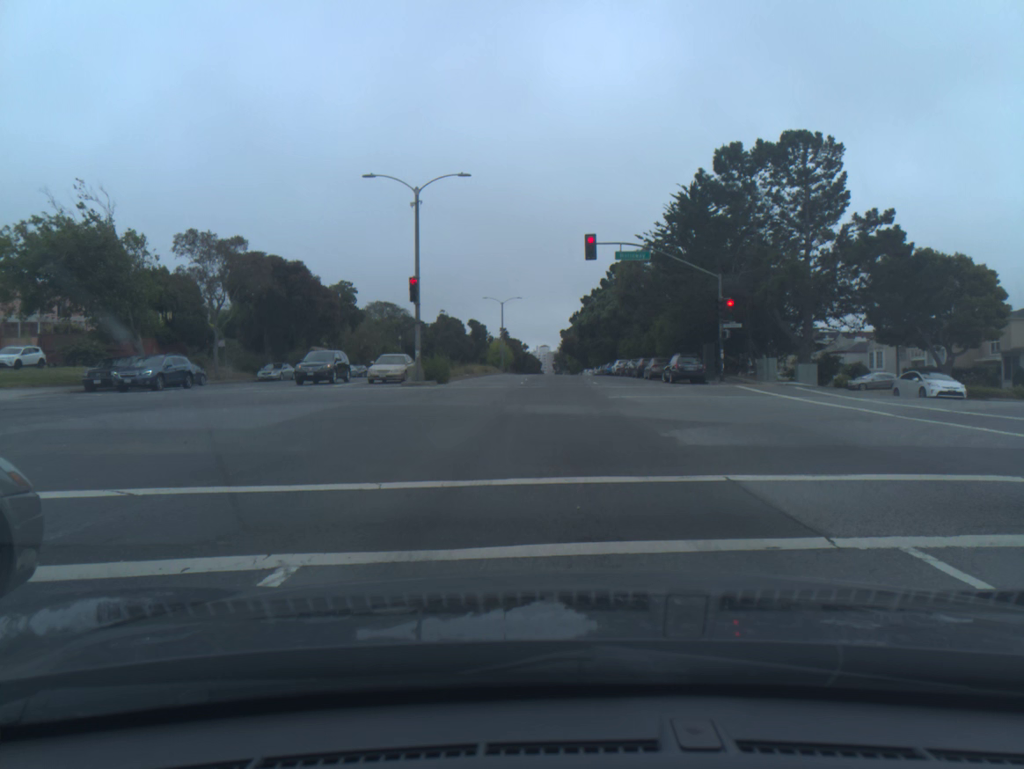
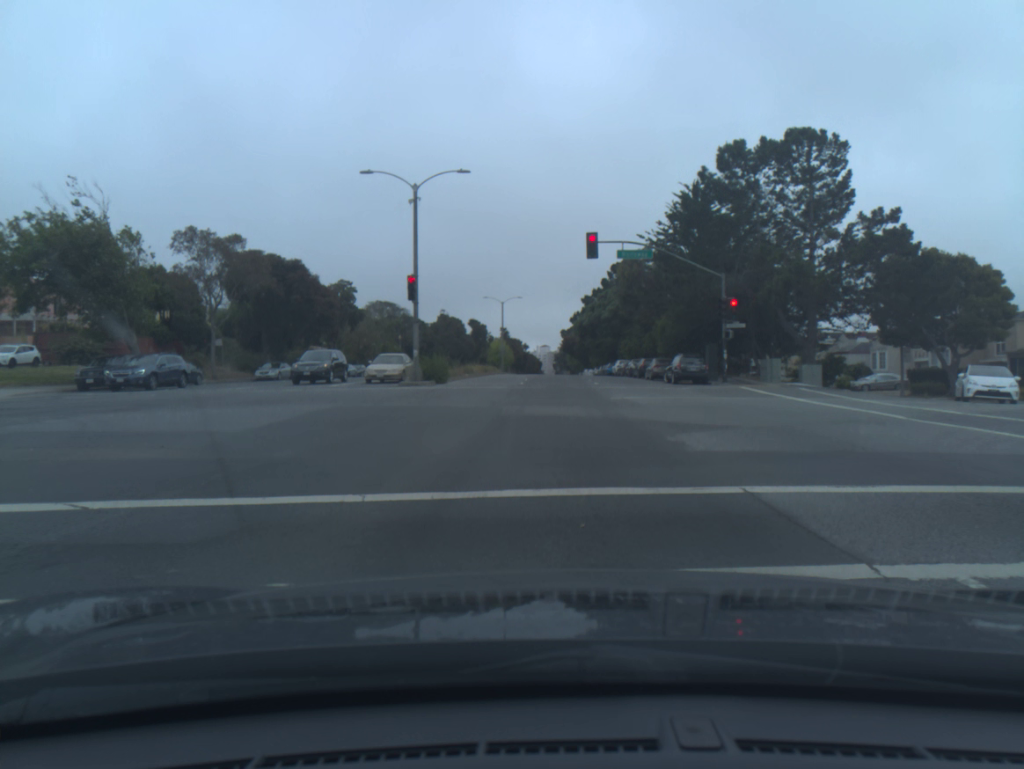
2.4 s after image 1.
(0.0, +0.7) m; 0°
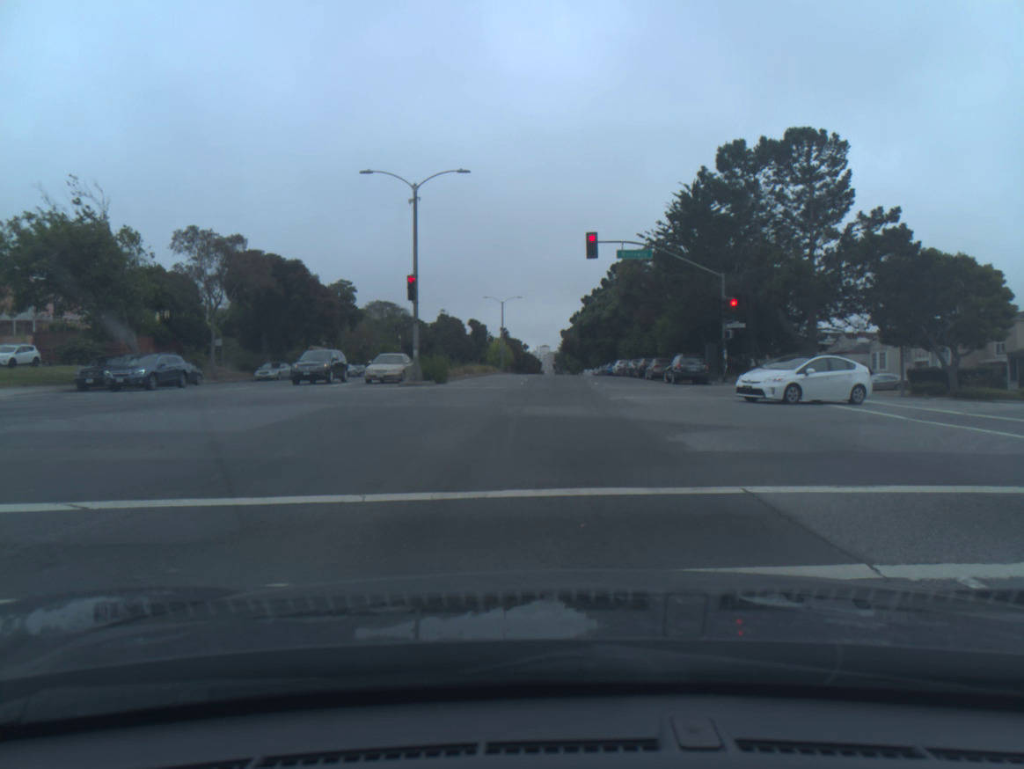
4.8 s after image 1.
(0.0, 0.0) m; 0°
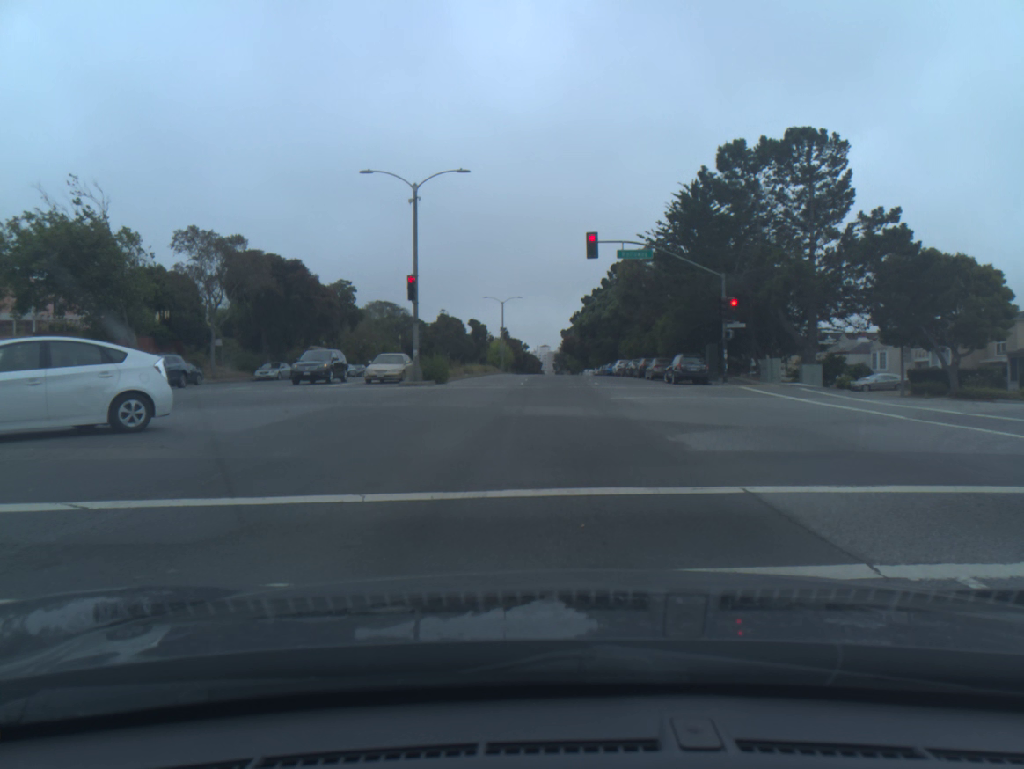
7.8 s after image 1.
(0.0, 0.0) m; 0°
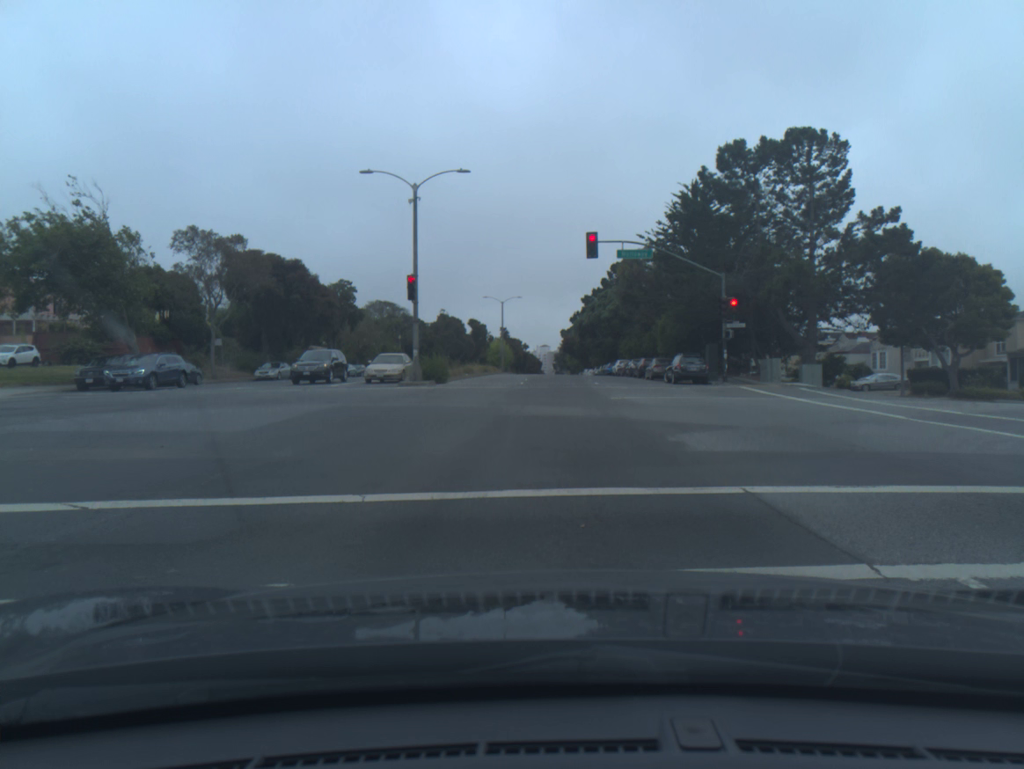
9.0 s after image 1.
(0.0, 0.0) m; 0°
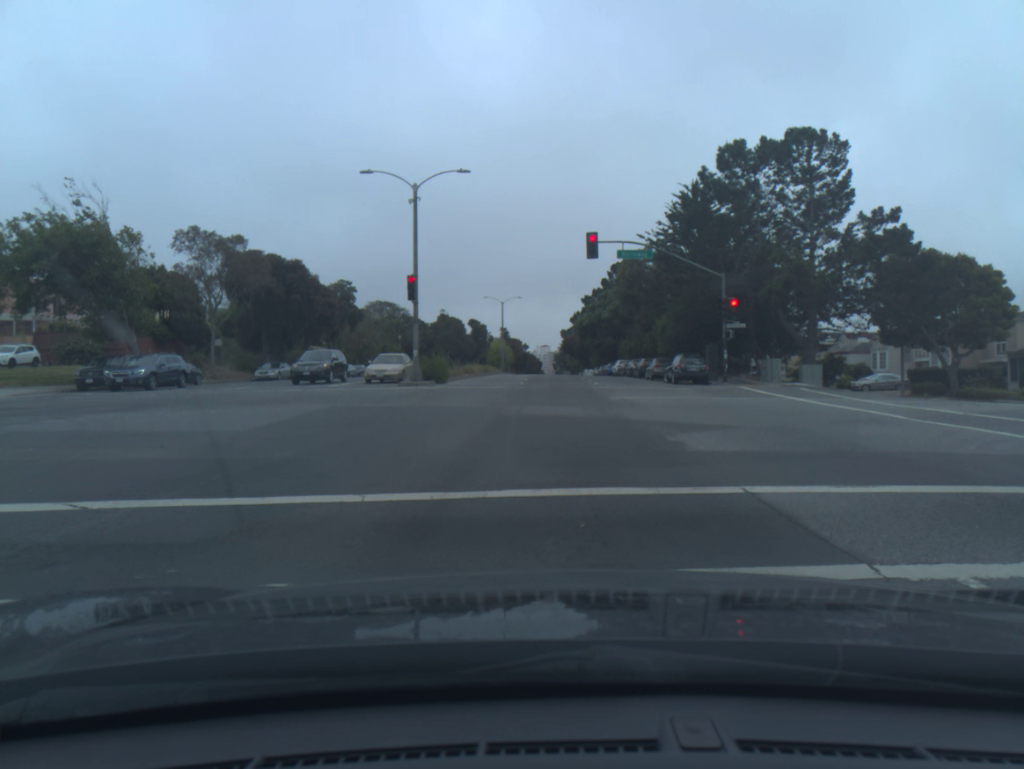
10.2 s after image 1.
(0.0, 0.0) m; 0°
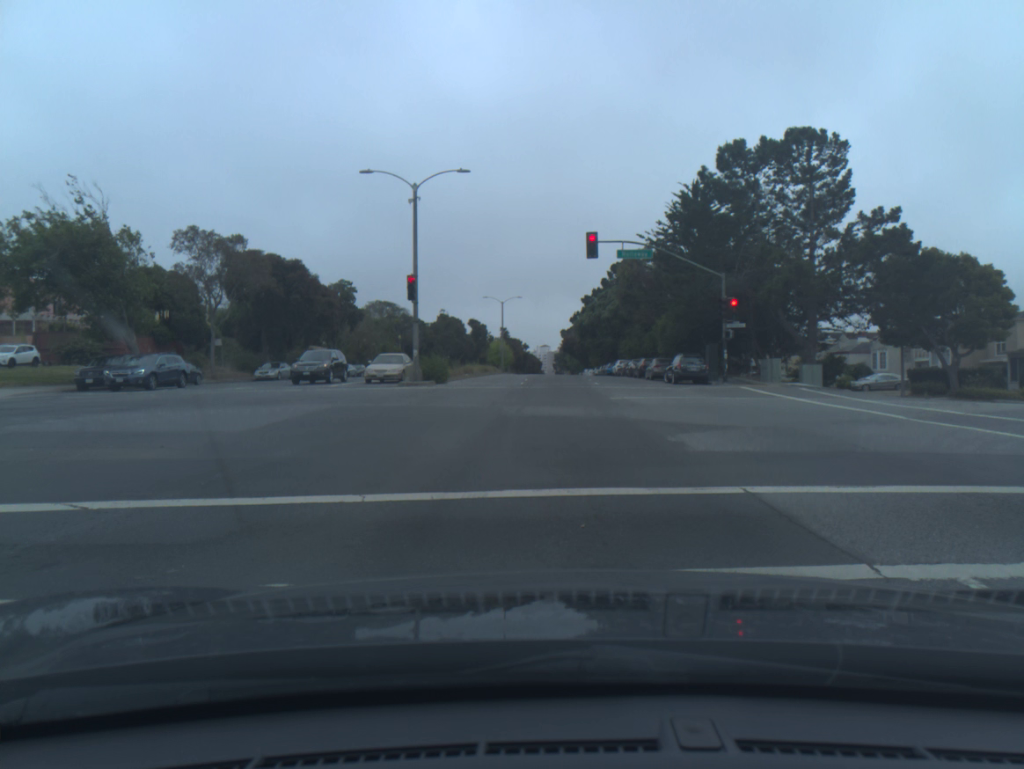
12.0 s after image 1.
(0.0, +0.1) m; 0°
